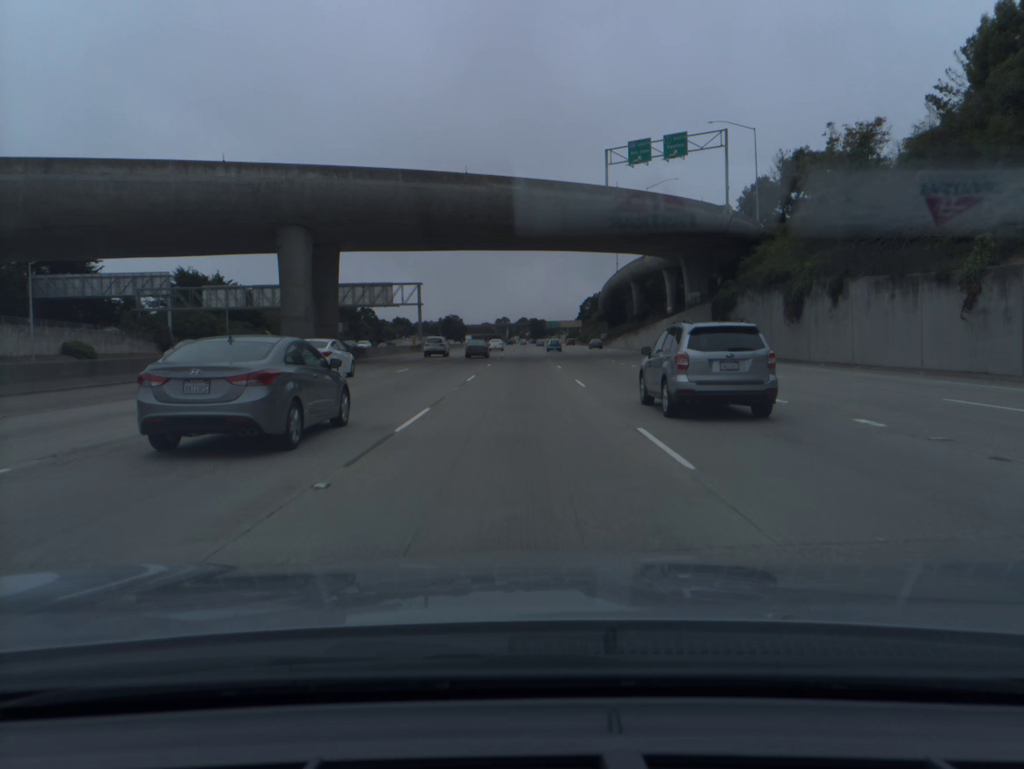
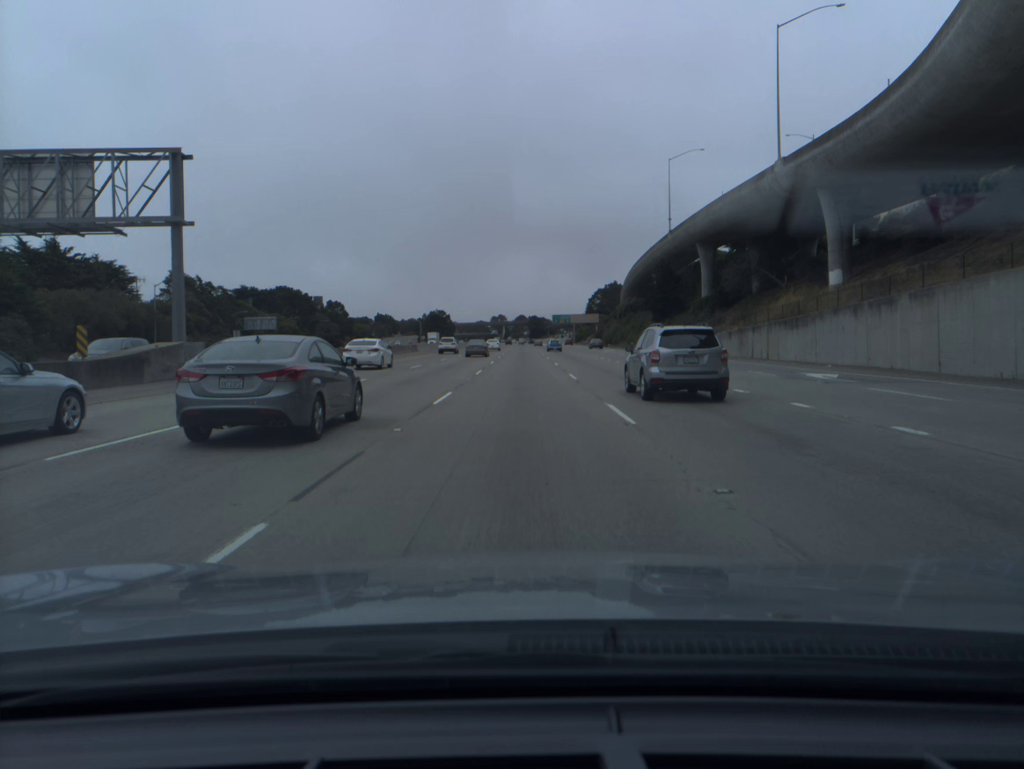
(+0.3, +68.7) m; 0°
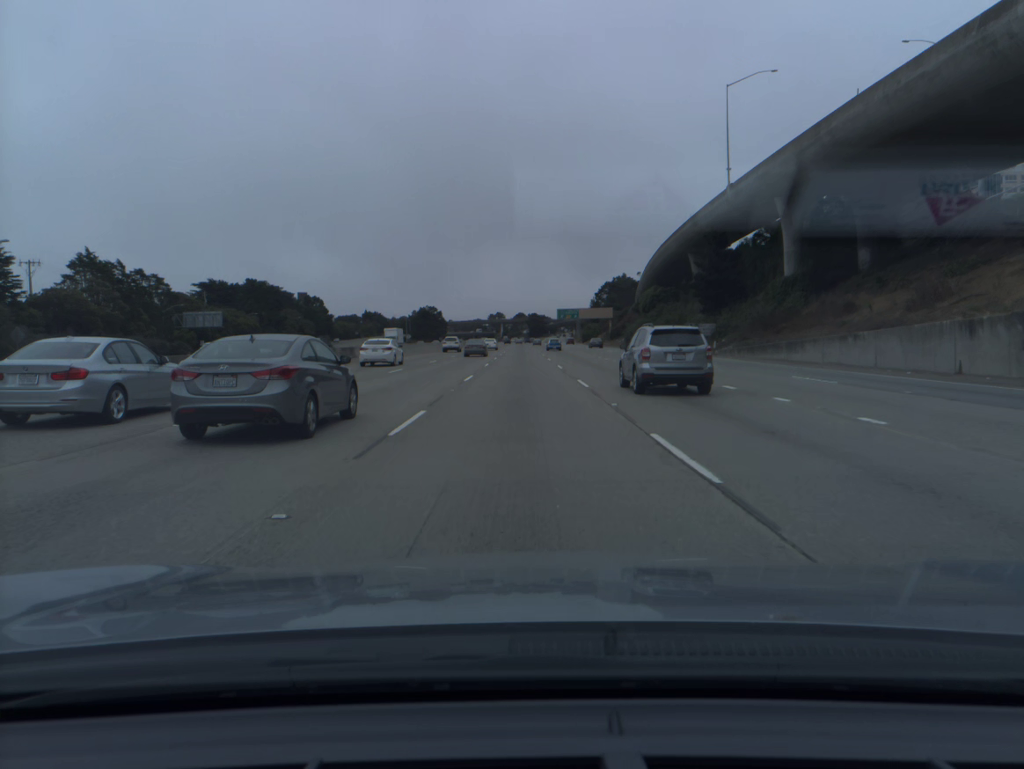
(0.0, +34.5) m; 0°
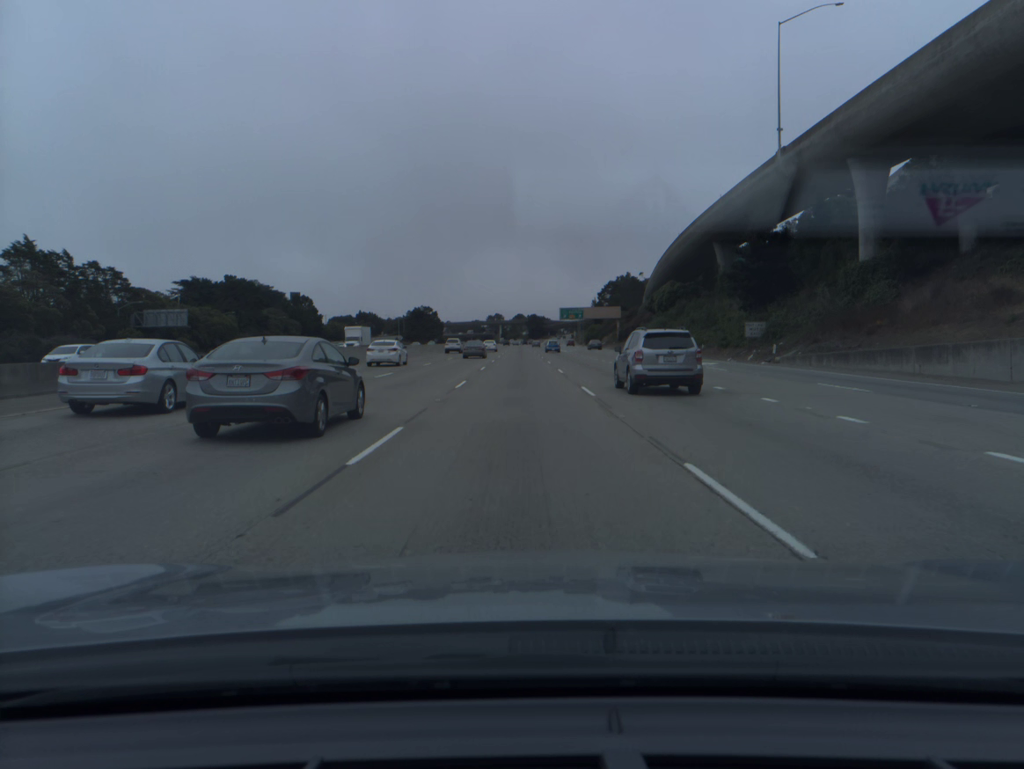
(0.0, +17.2) m; 0°
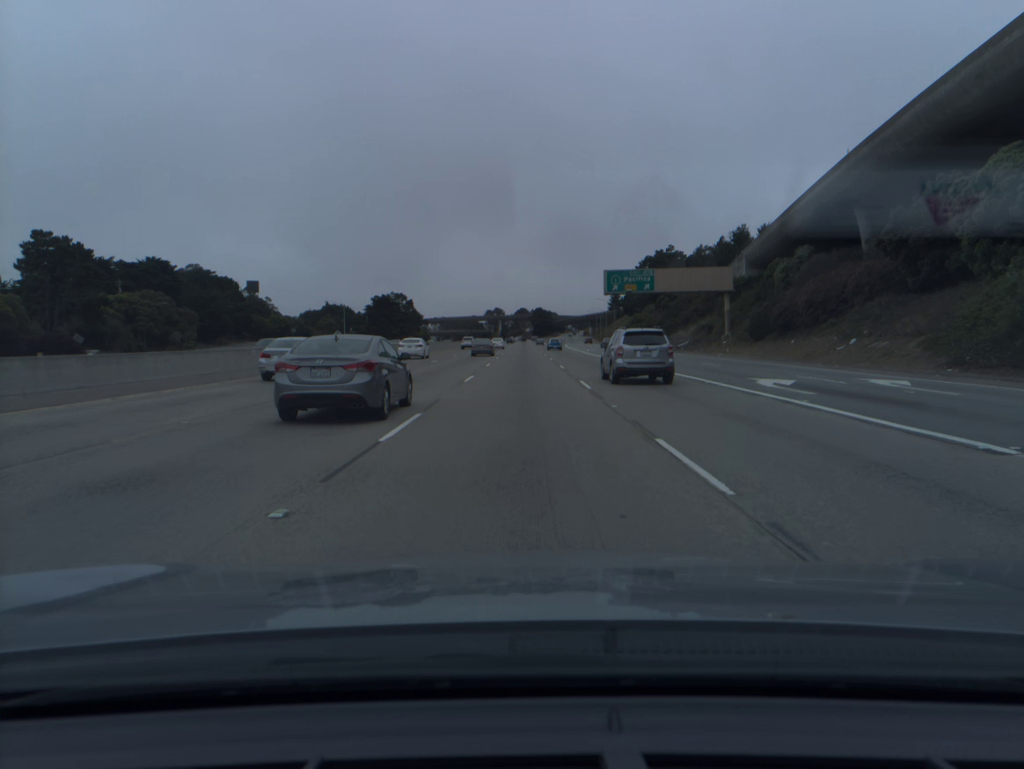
(-0.2, +85.7) m; 0°
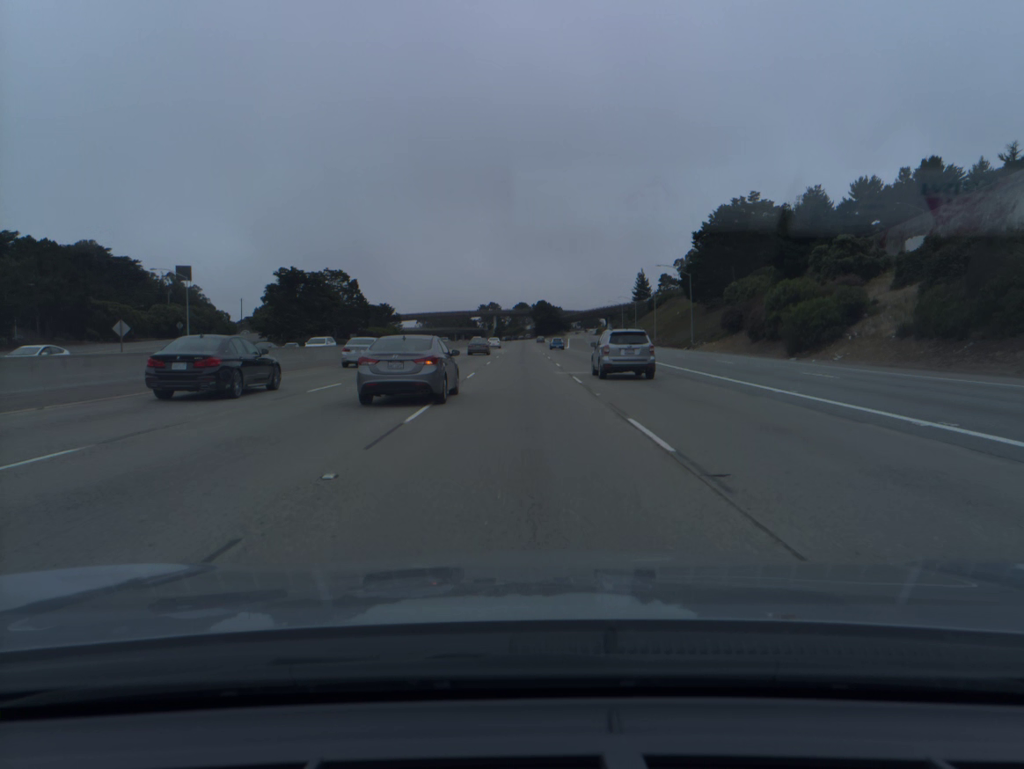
(+0.2, +85.3) m; 0°
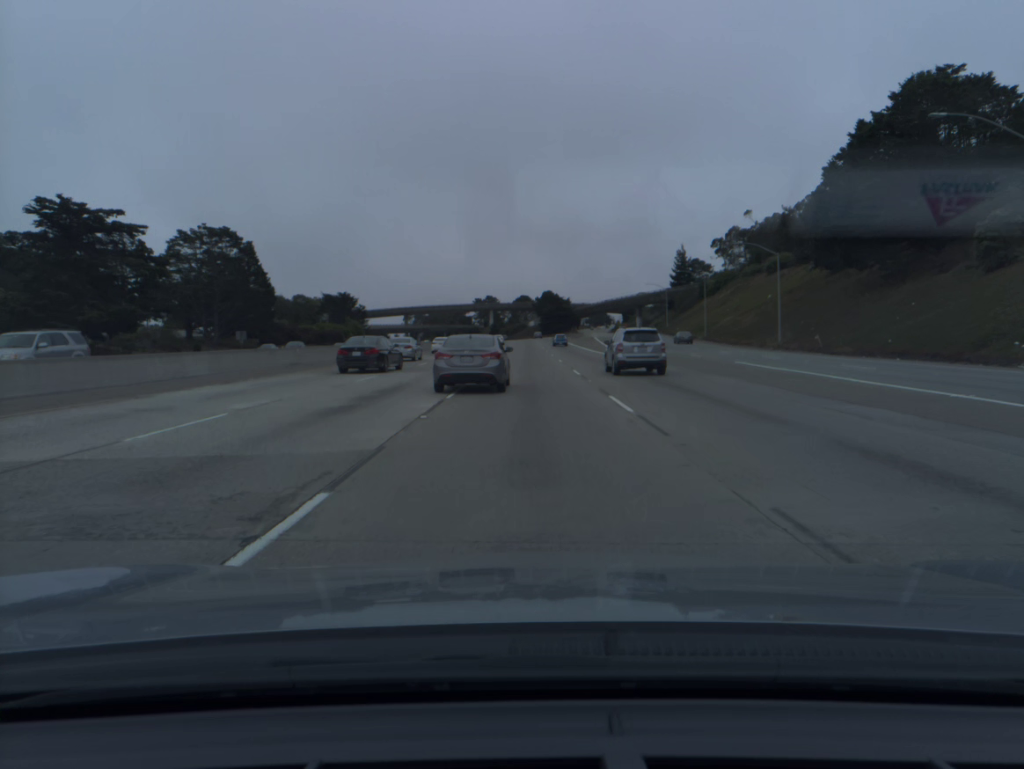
(-0.1, +68.3) m; 0°
